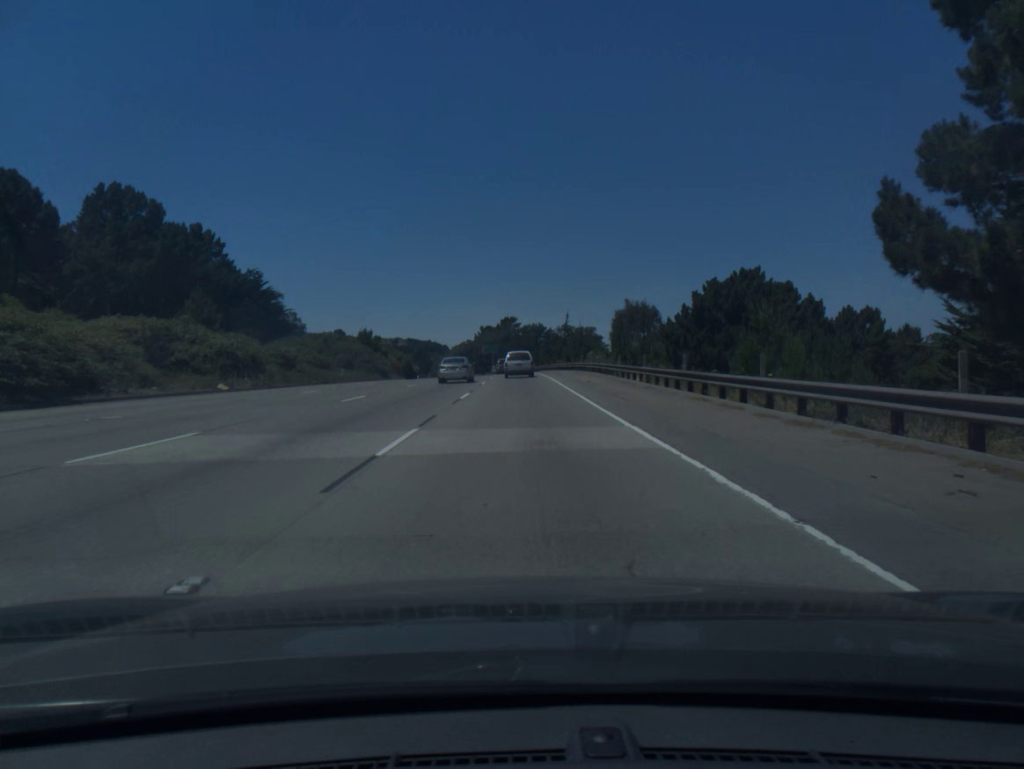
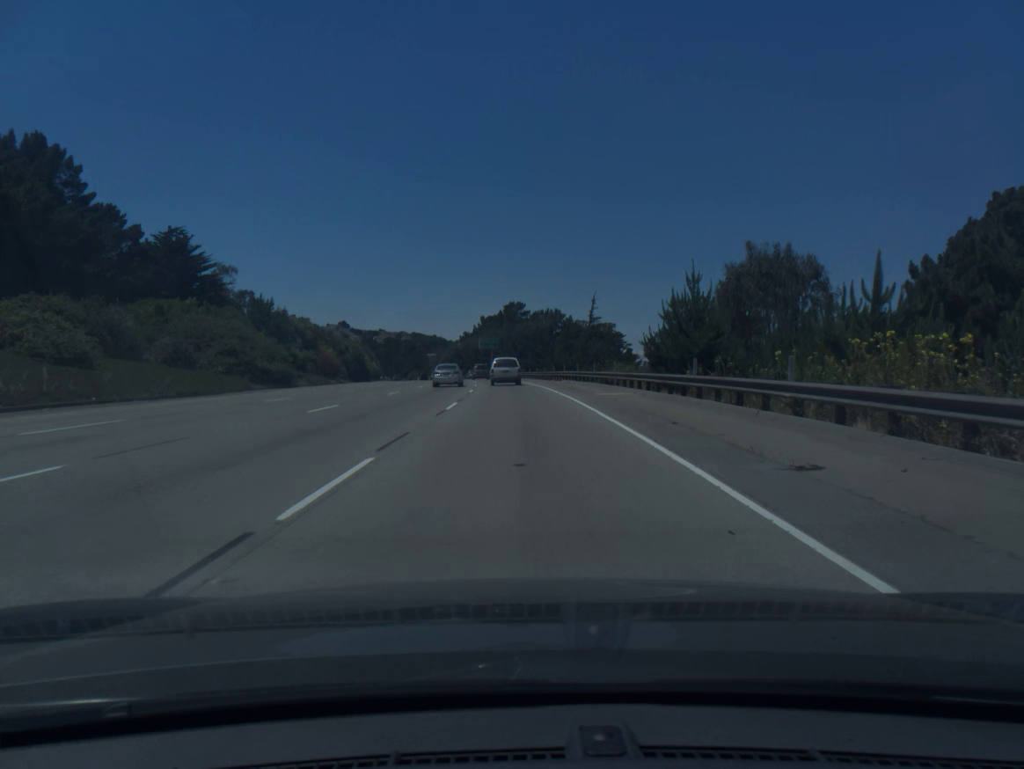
(0.0, +47.7) m; 0°
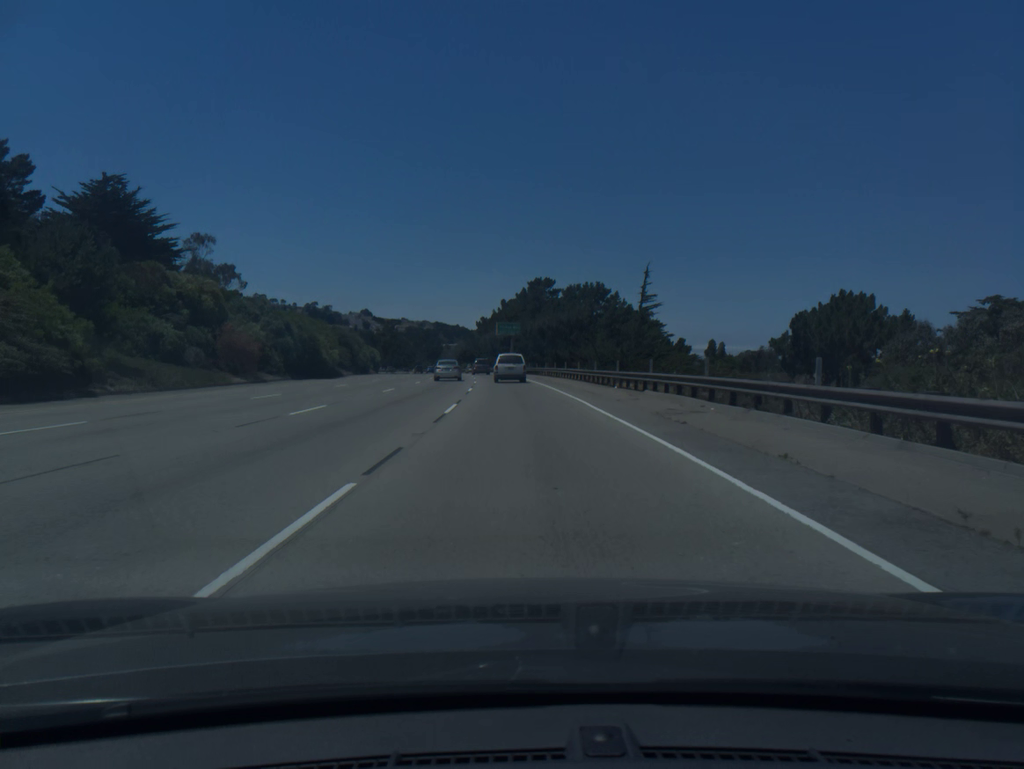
(-0.4, +31.4) m; -2°
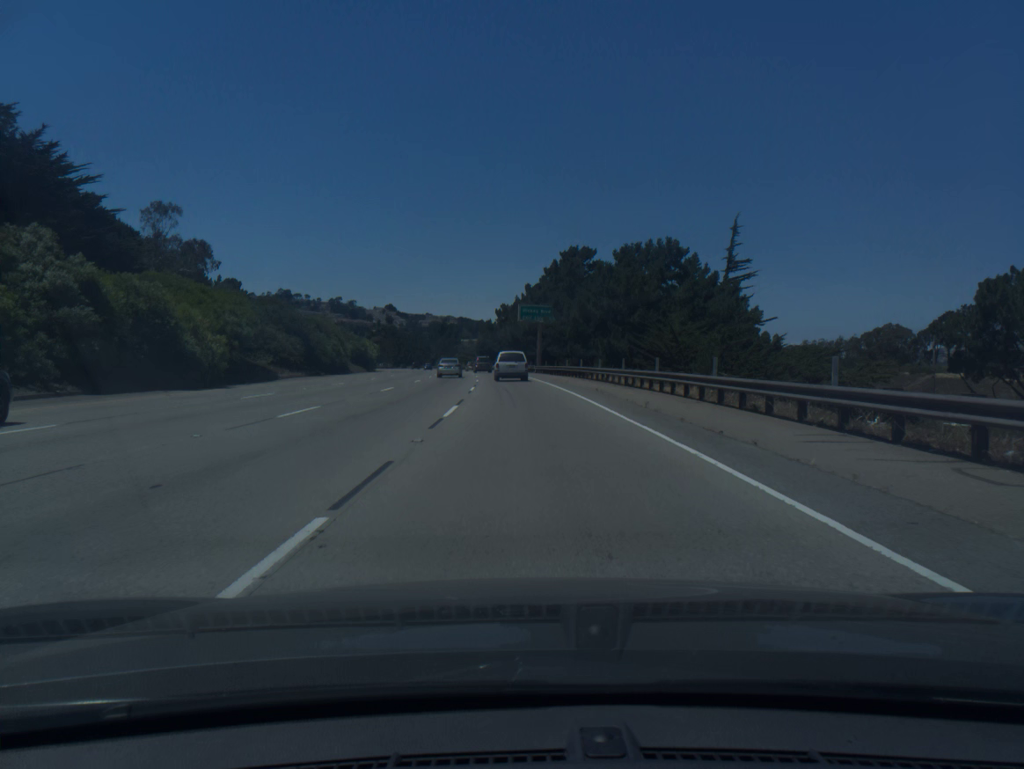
(-0.5, +31.1) m; -2°
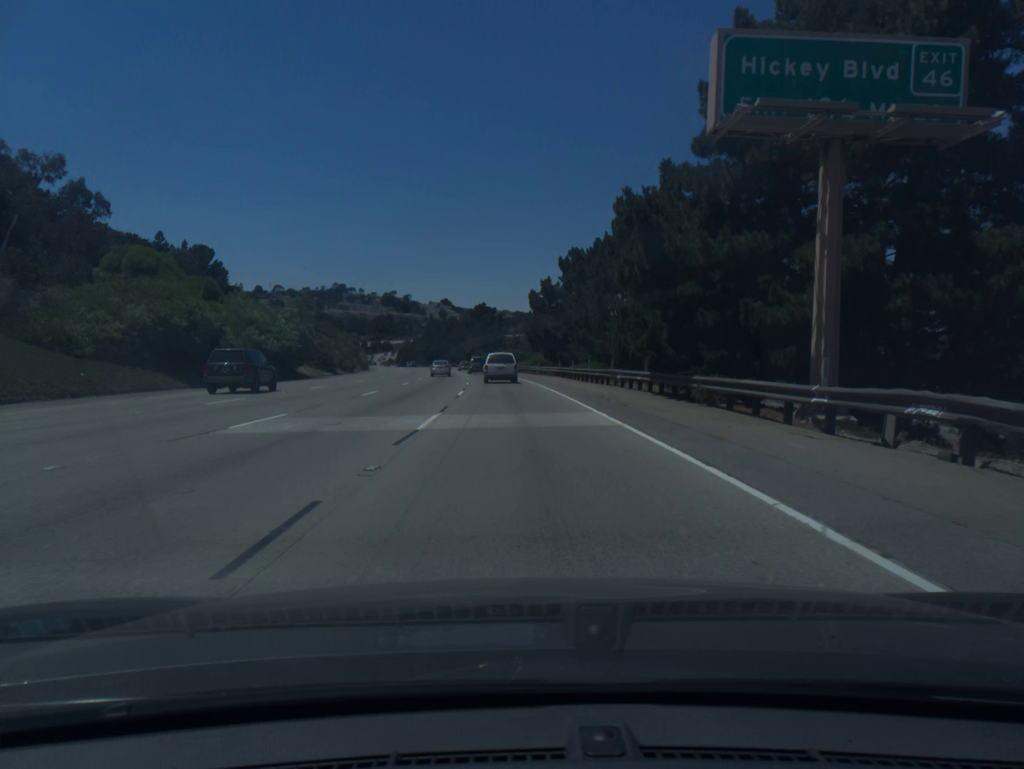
(-2.7, +75.7) m; -4°
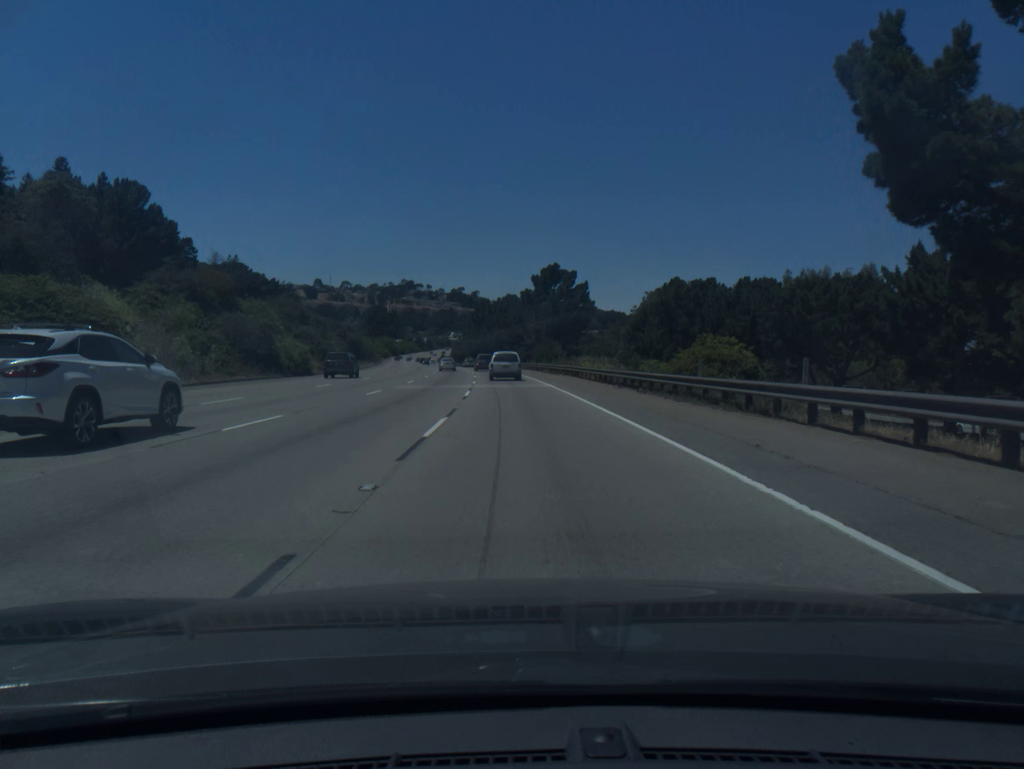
(-3.5, +74.5) m; -5°
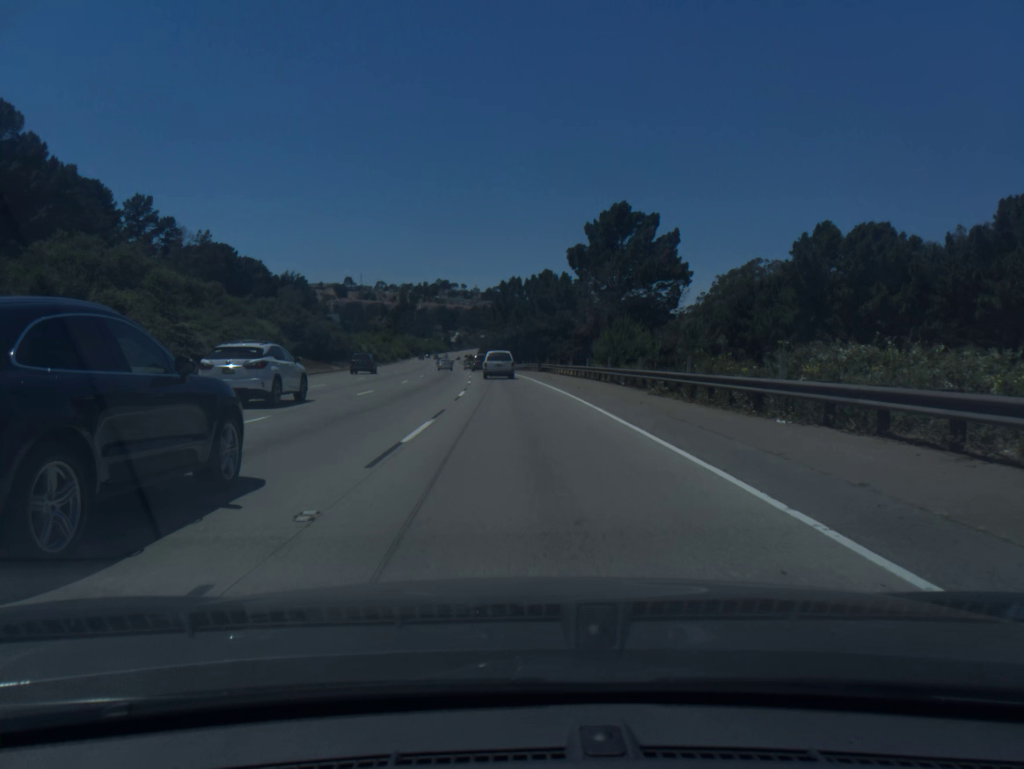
(-0.8, +44.8) m; -3°
